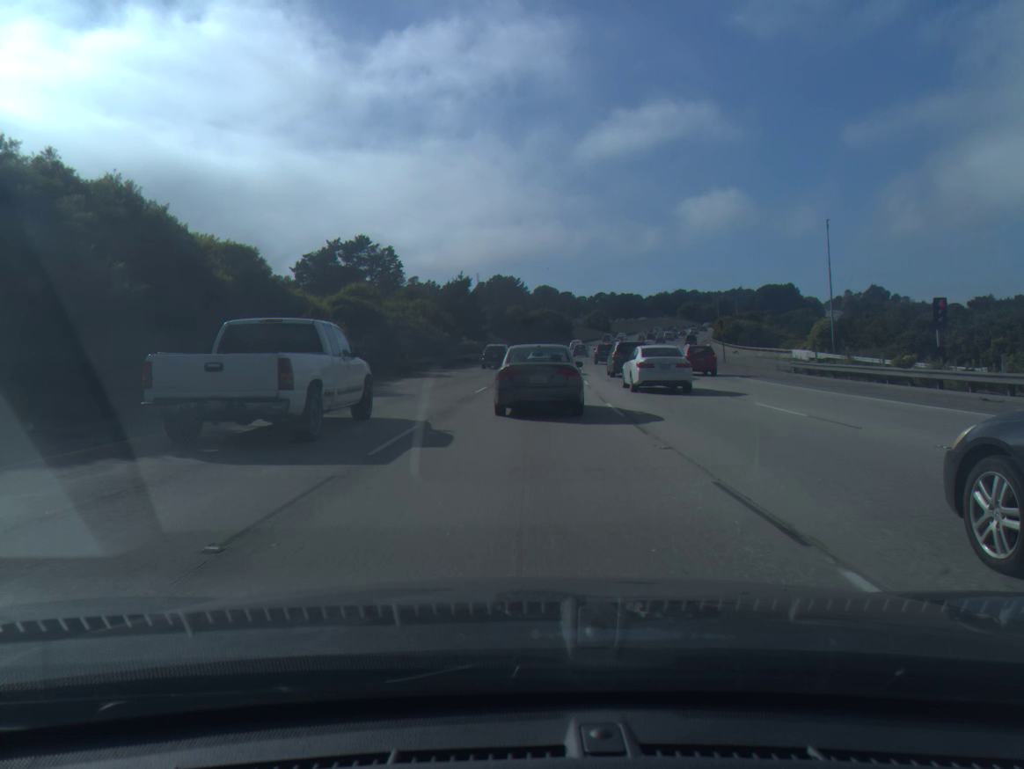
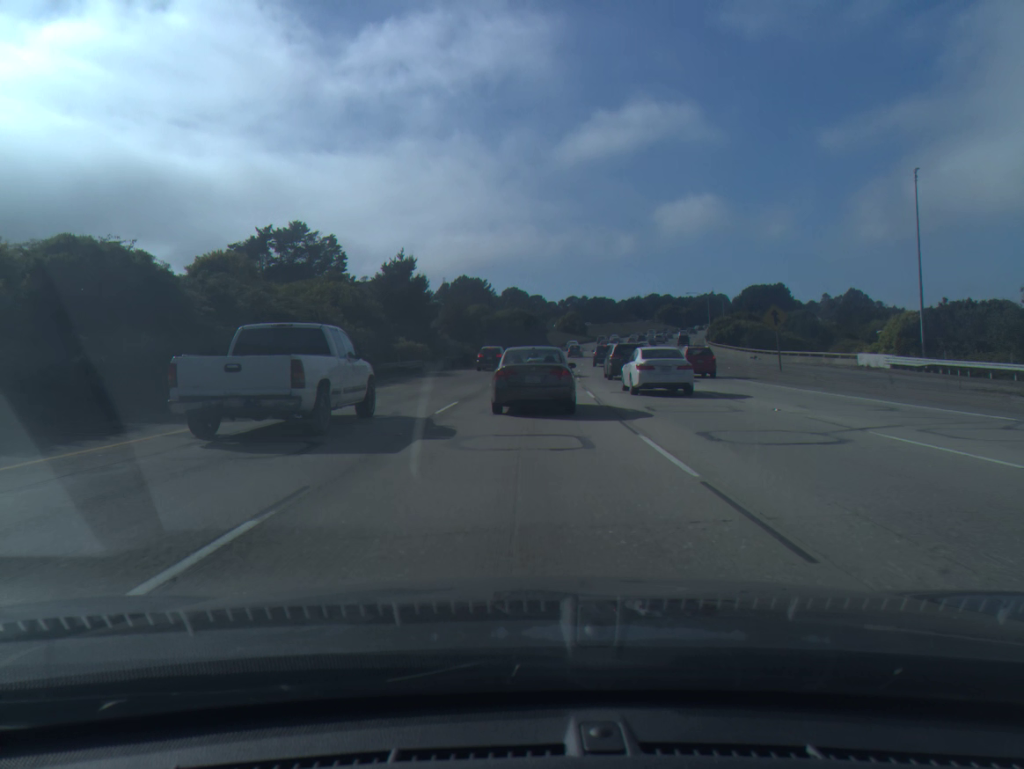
(+0.4, +22.1) m; +2°
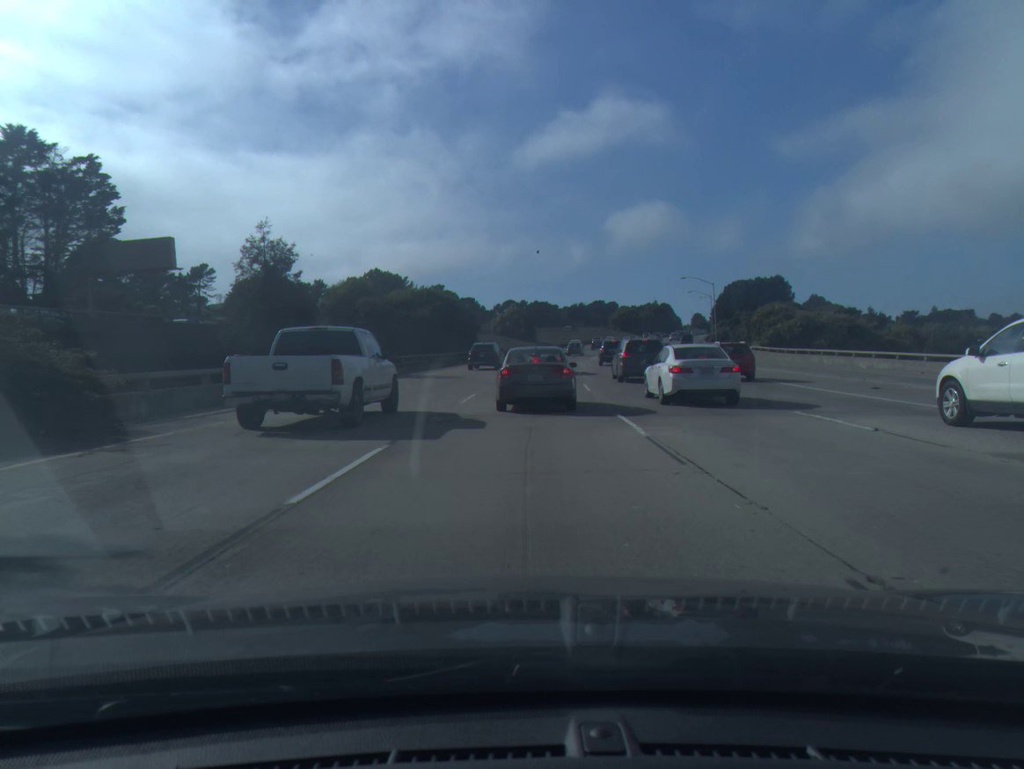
(+2.2, +54.1) m; +5°
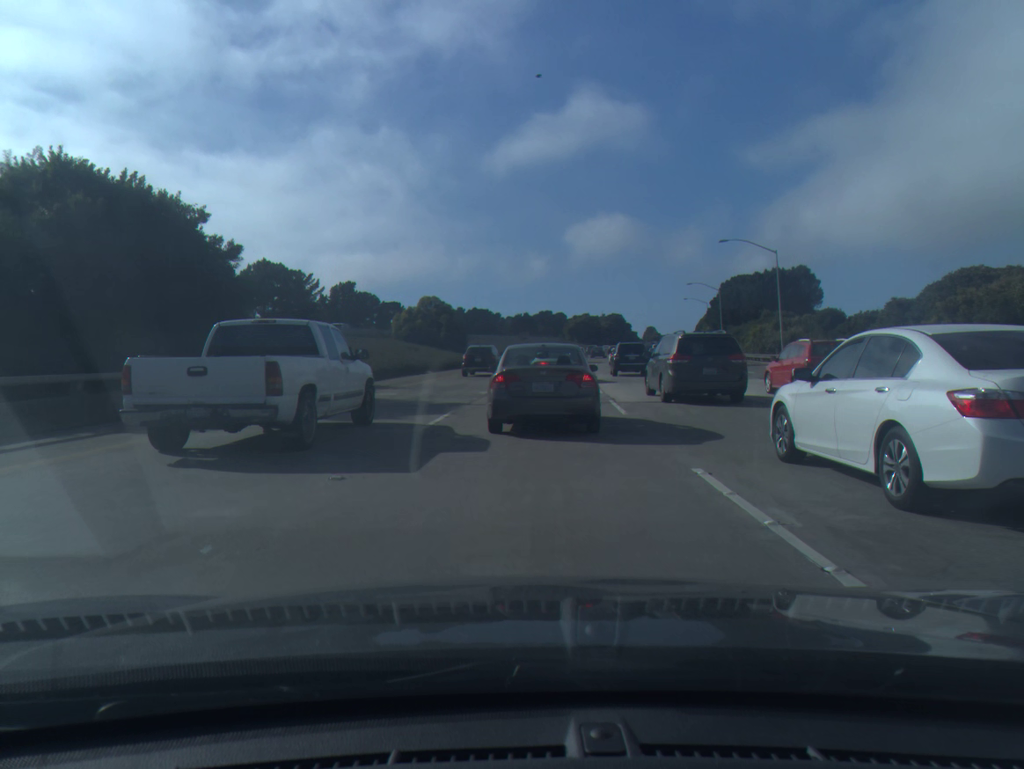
(+2.1, +50.2) m; +4°
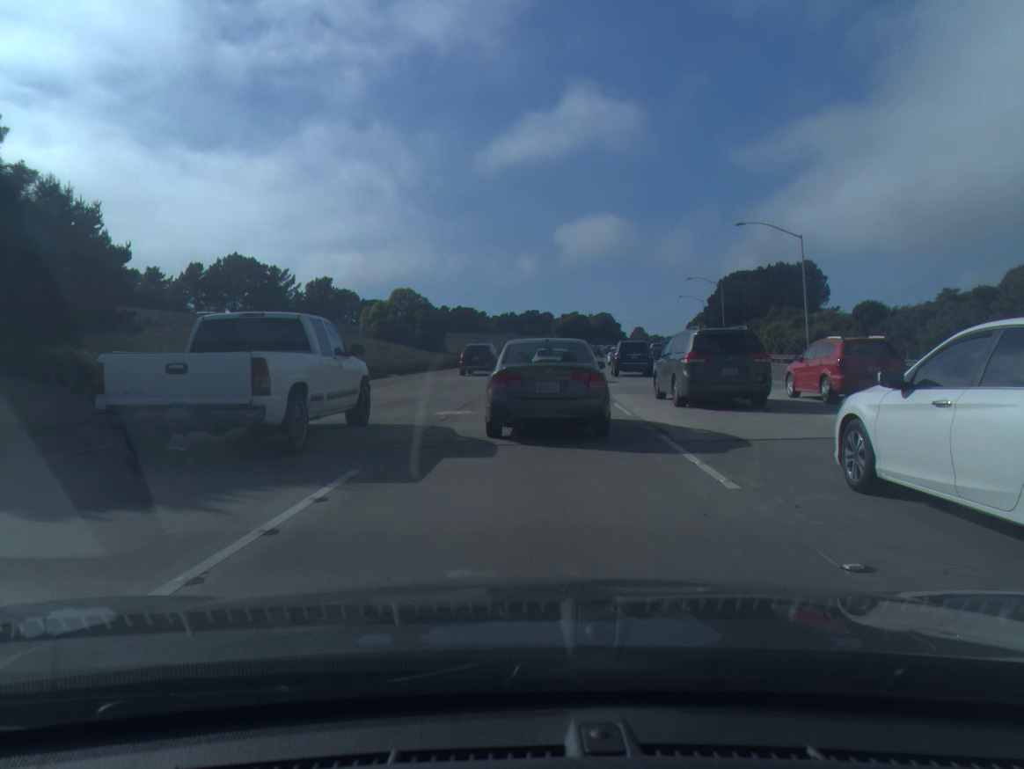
(+0.1, +8.9) m; +1°
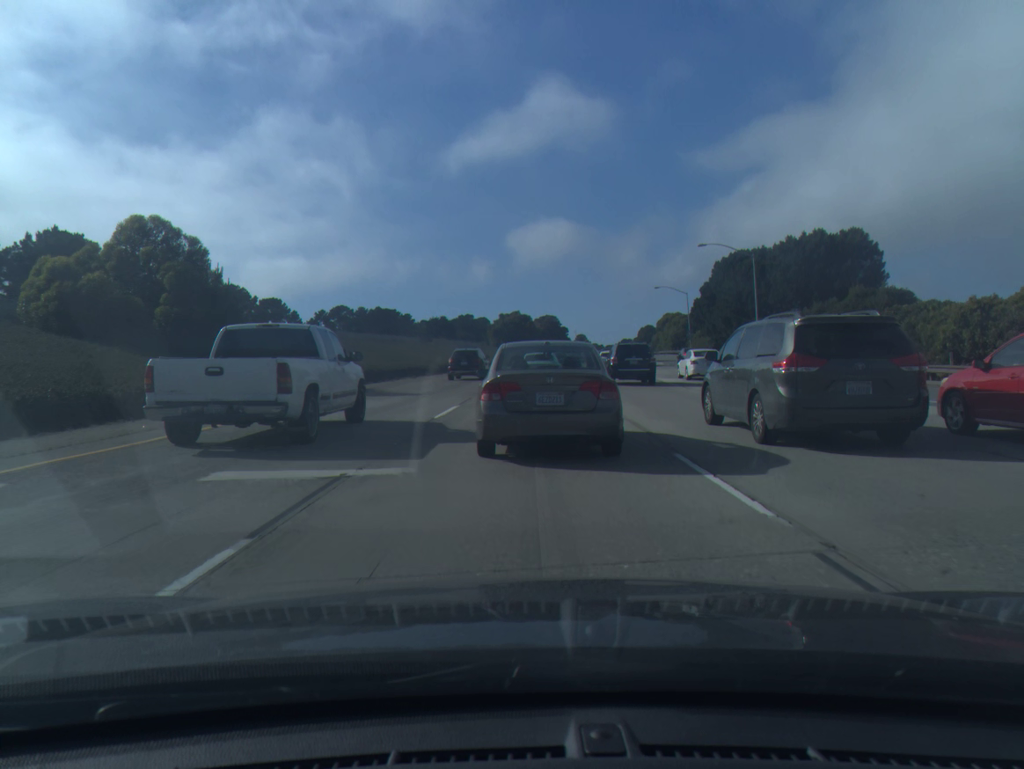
(+1.7, +39.3) m; +5°
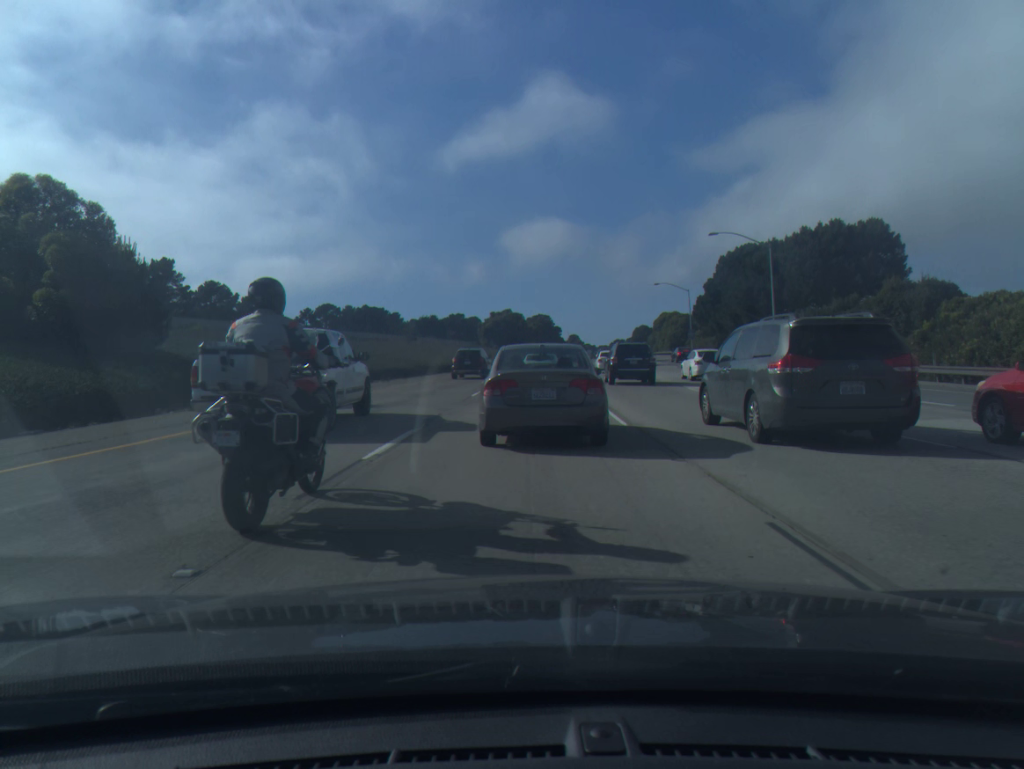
(0.0, +6.5) m; 0°
